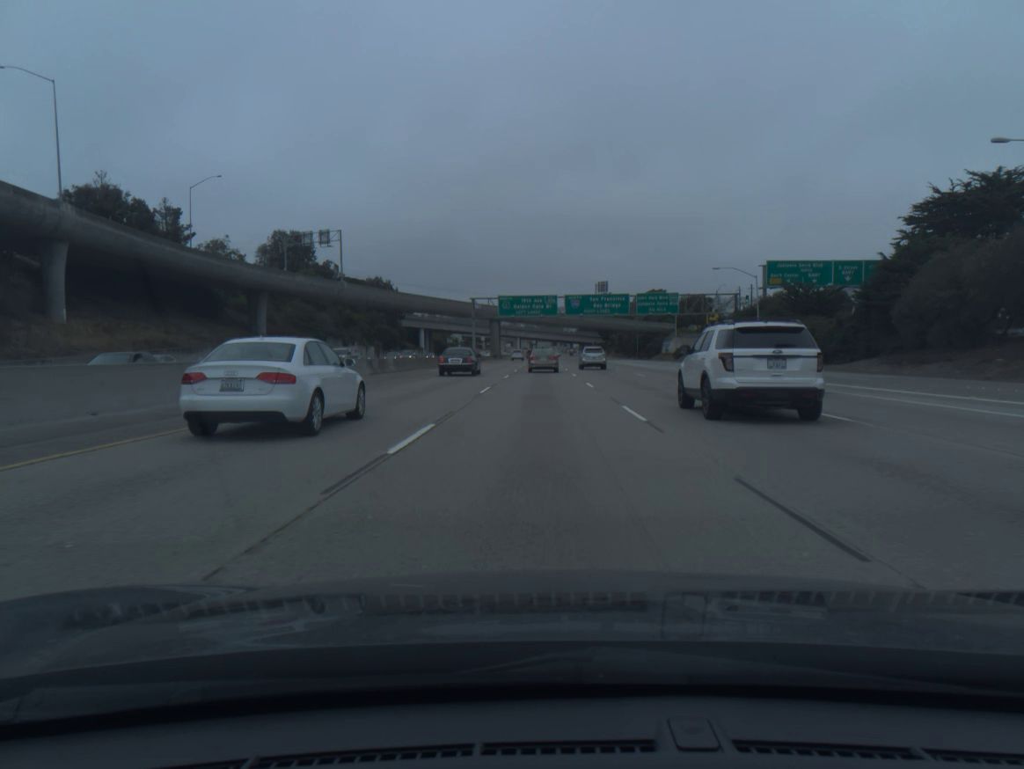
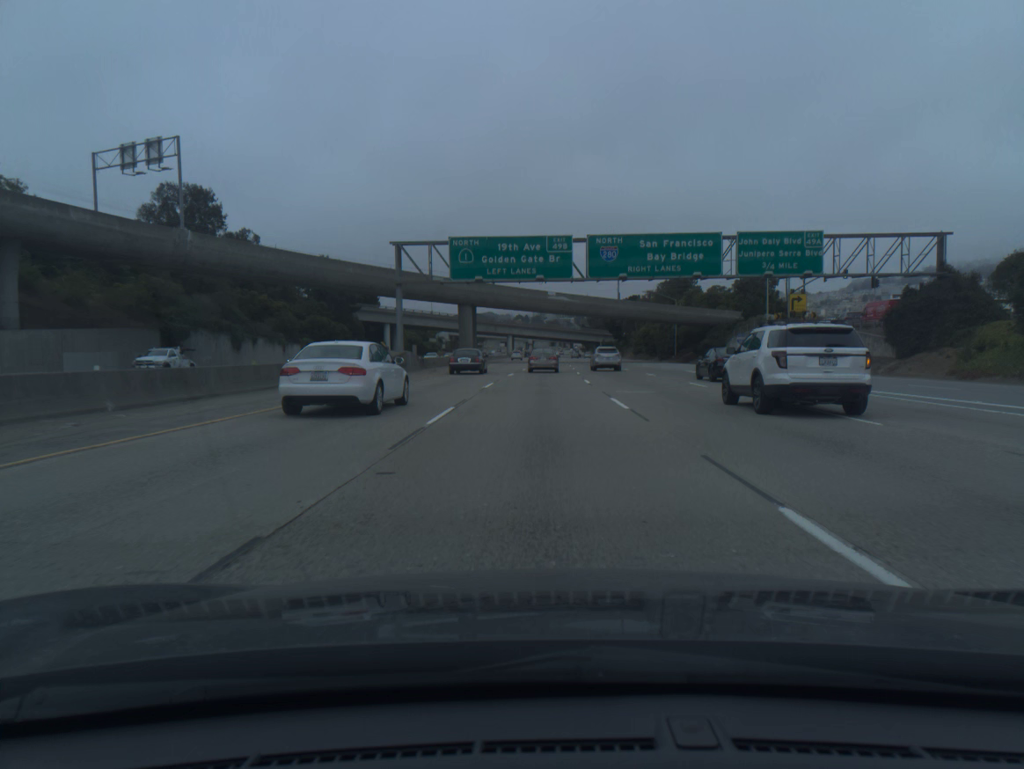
(+0.1, +54.5) m; 0°
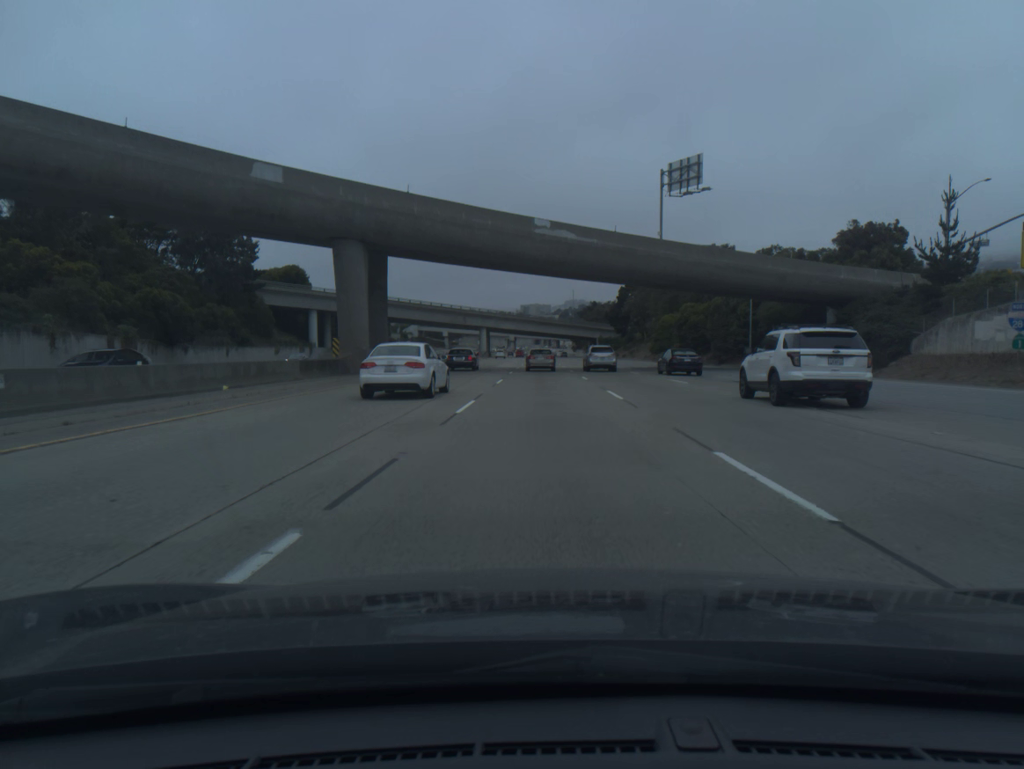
(+0.3, +53.7) m; +1°
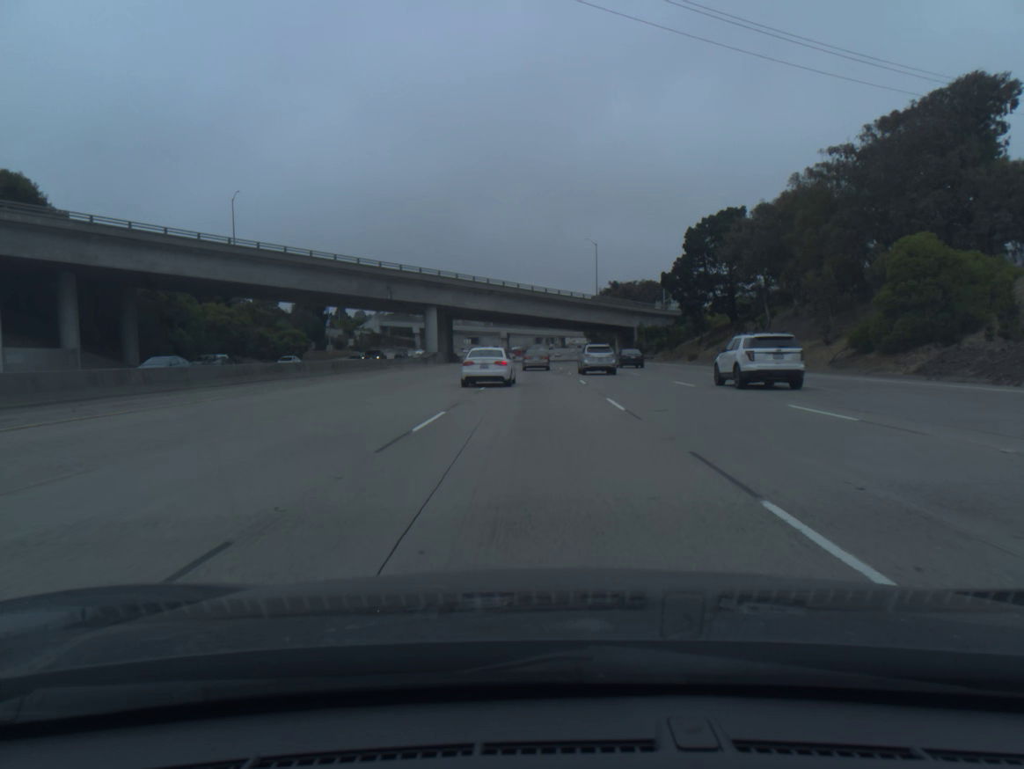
(+0.5, +88.9) m; 0°
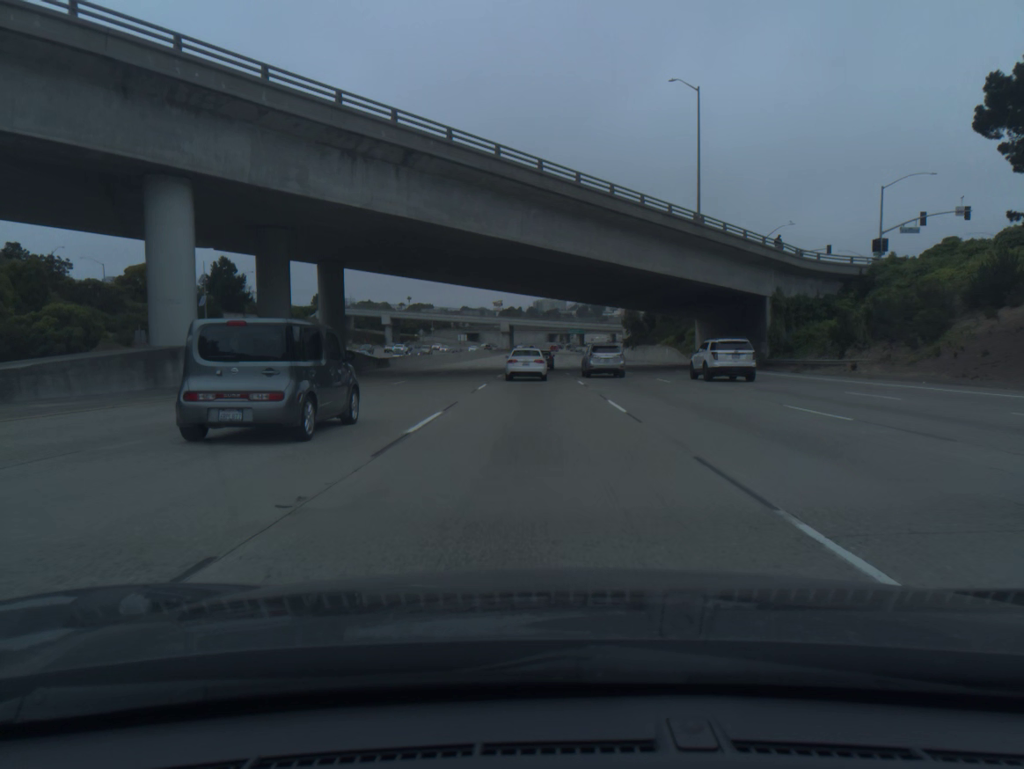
(-0.5, +71.5) m; -1°
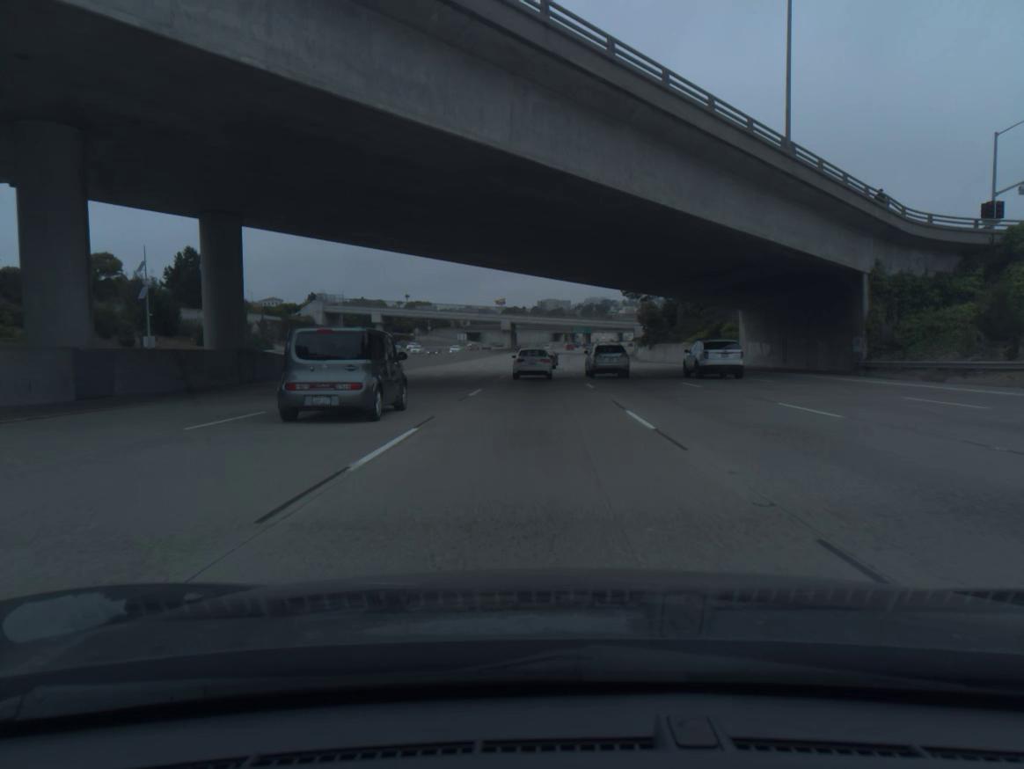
(-0.1, +17.9) m; 0°
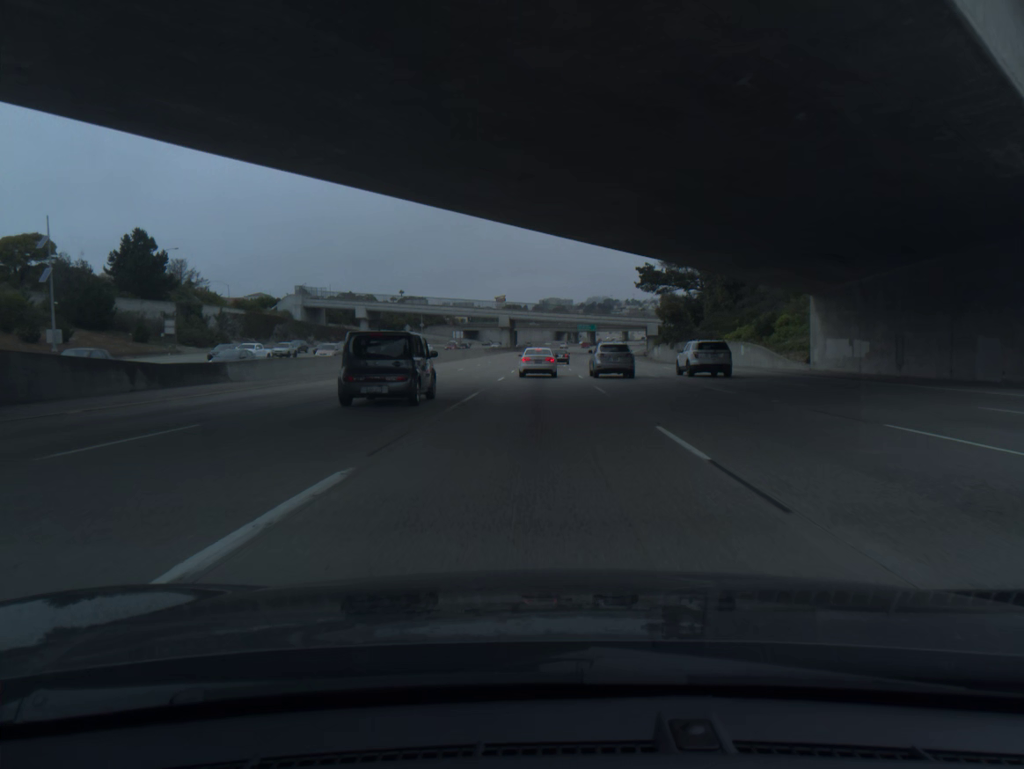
(0.0, +17.9) m; 0°
